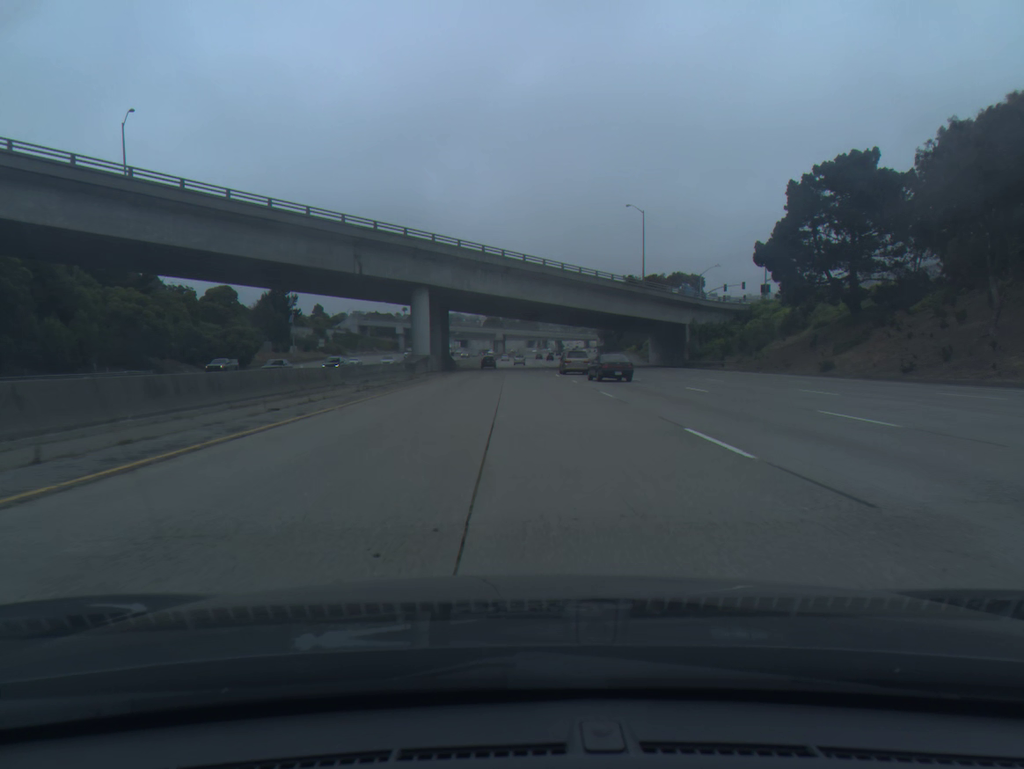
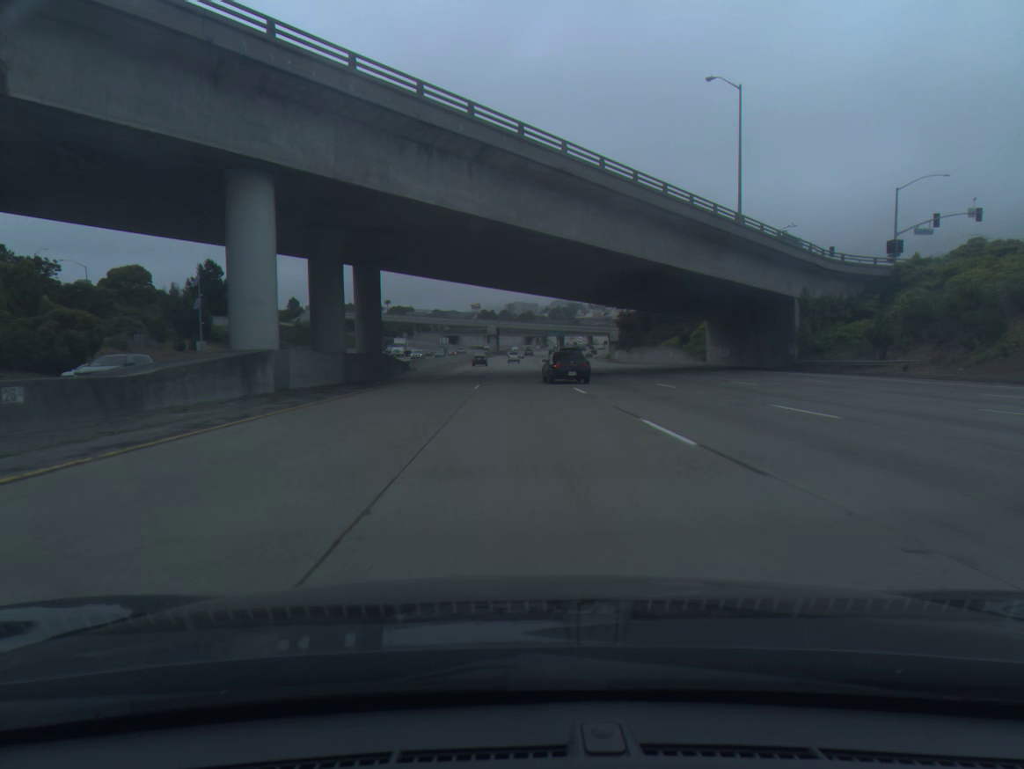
(+0.3, +41.4) m; 0°
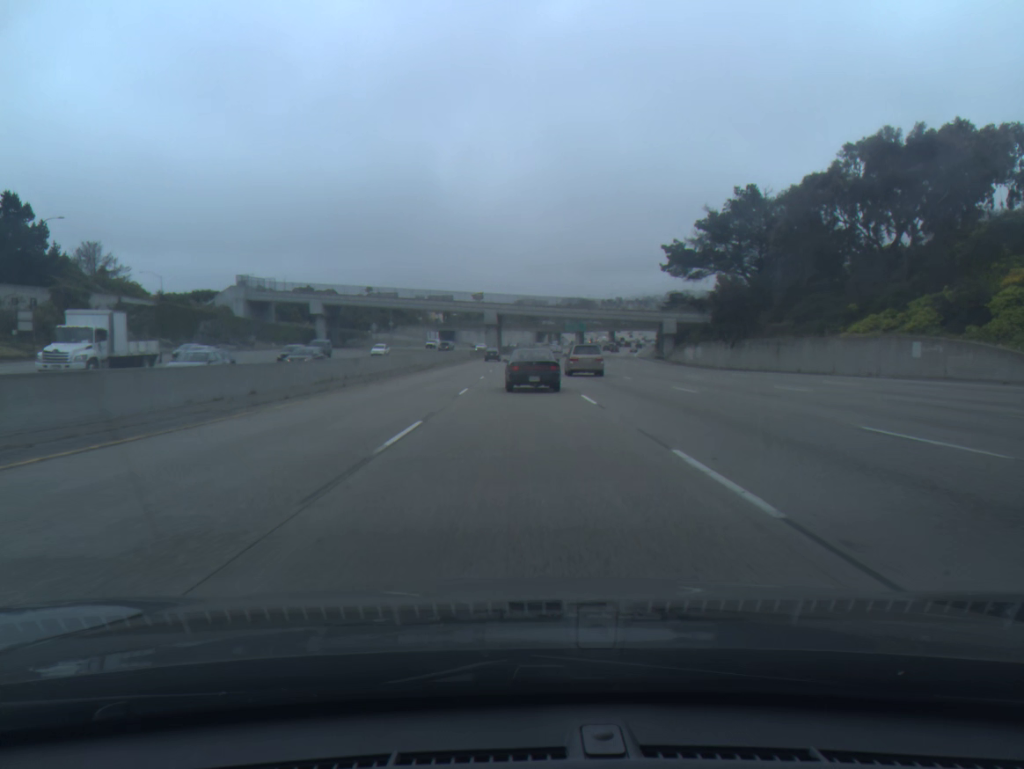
(-0.5, +61.4) m; -1°
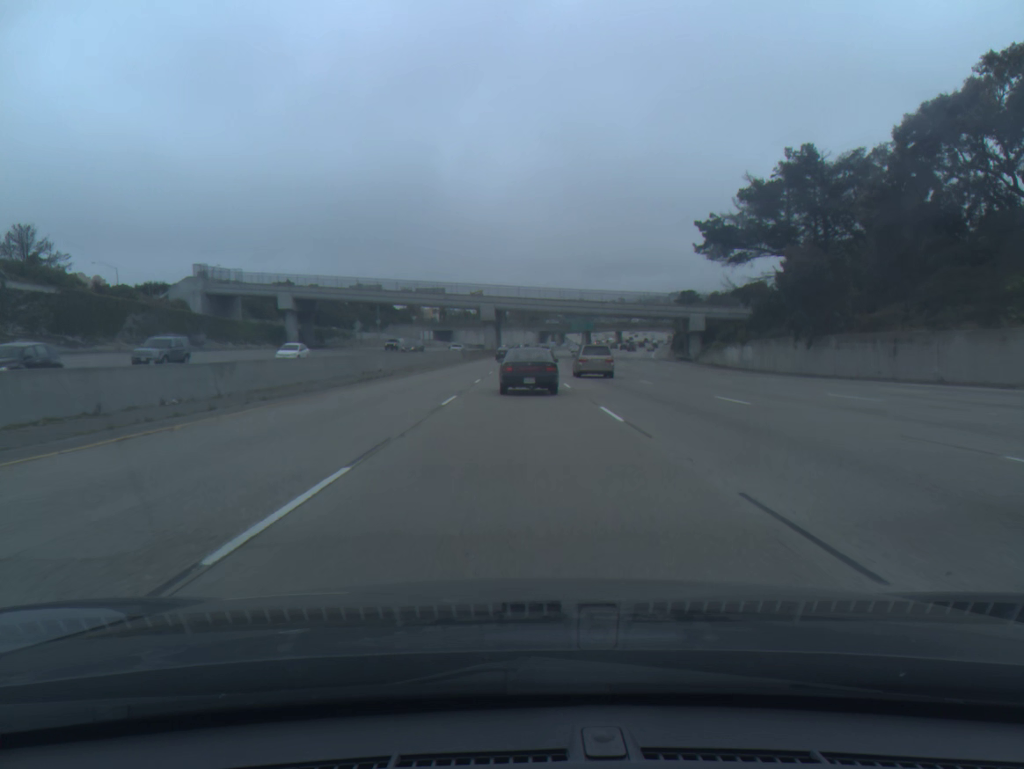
(0.0, +19.6) m; 0°
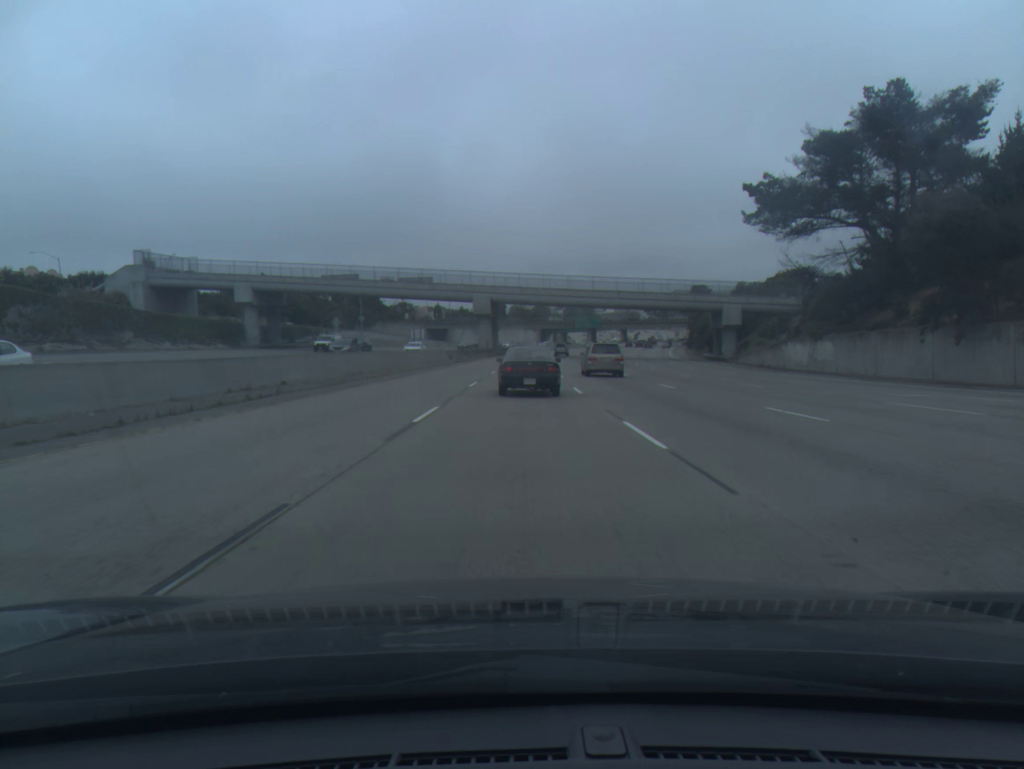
(0.0, +19.0) m; 0°
